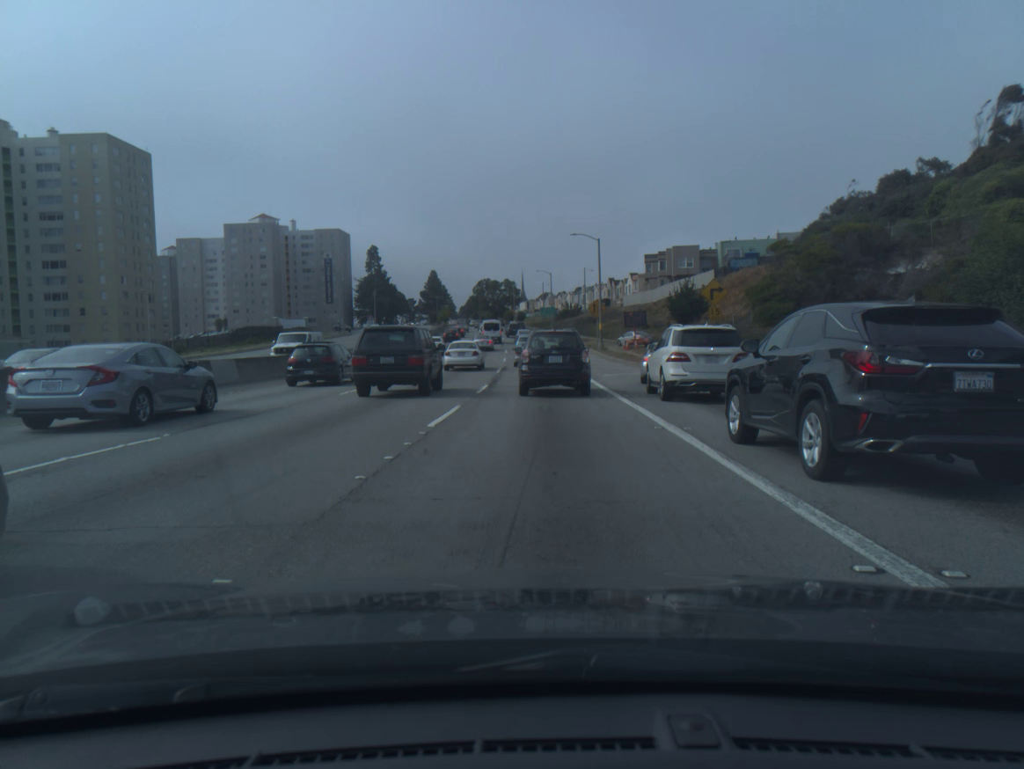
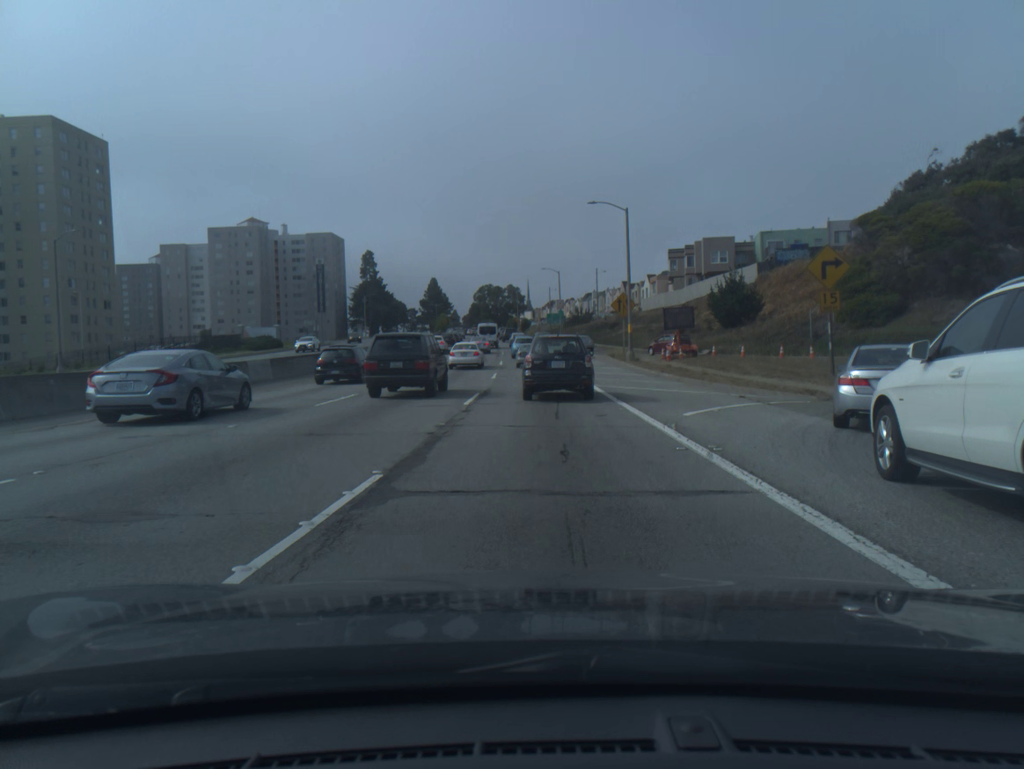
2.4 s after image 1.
(0.0, +17.3) m; 0°
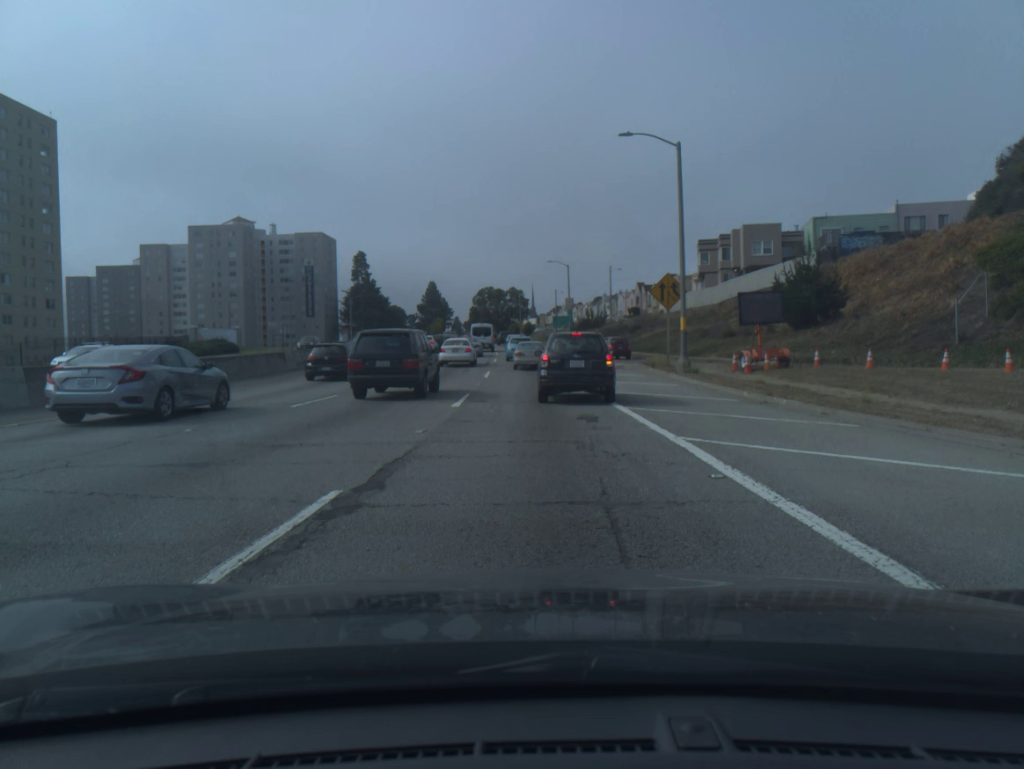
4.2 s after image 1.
(0.0, +16.0) m; 0°
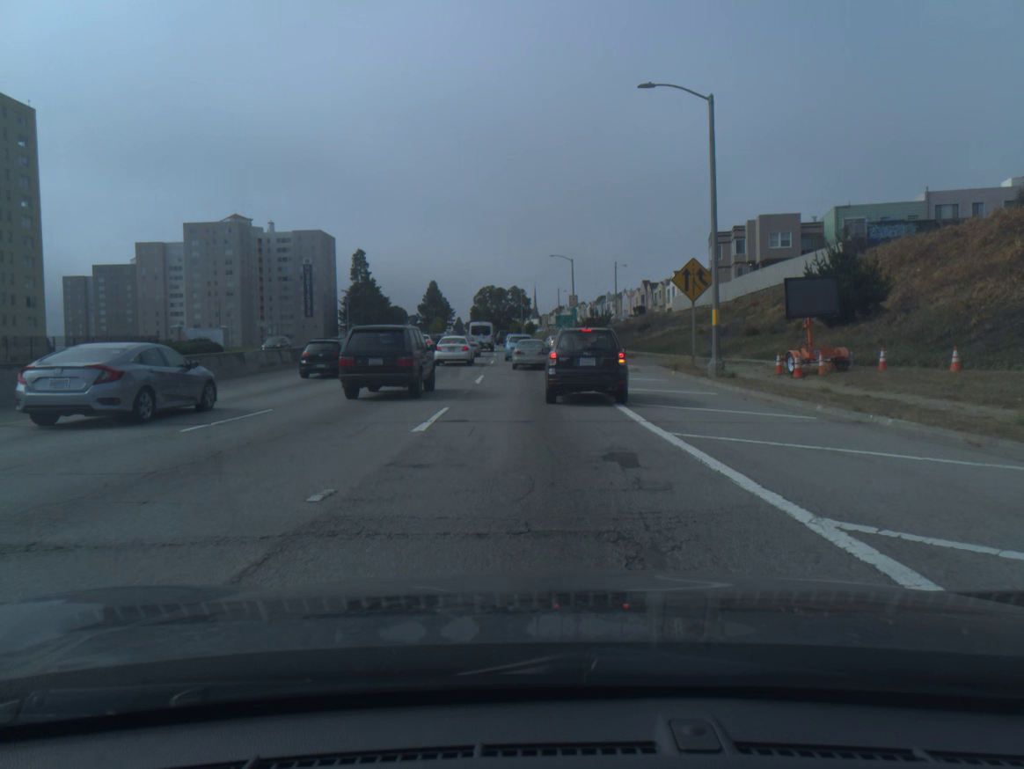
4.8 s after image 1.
(0.0, +5.6) m; 0°
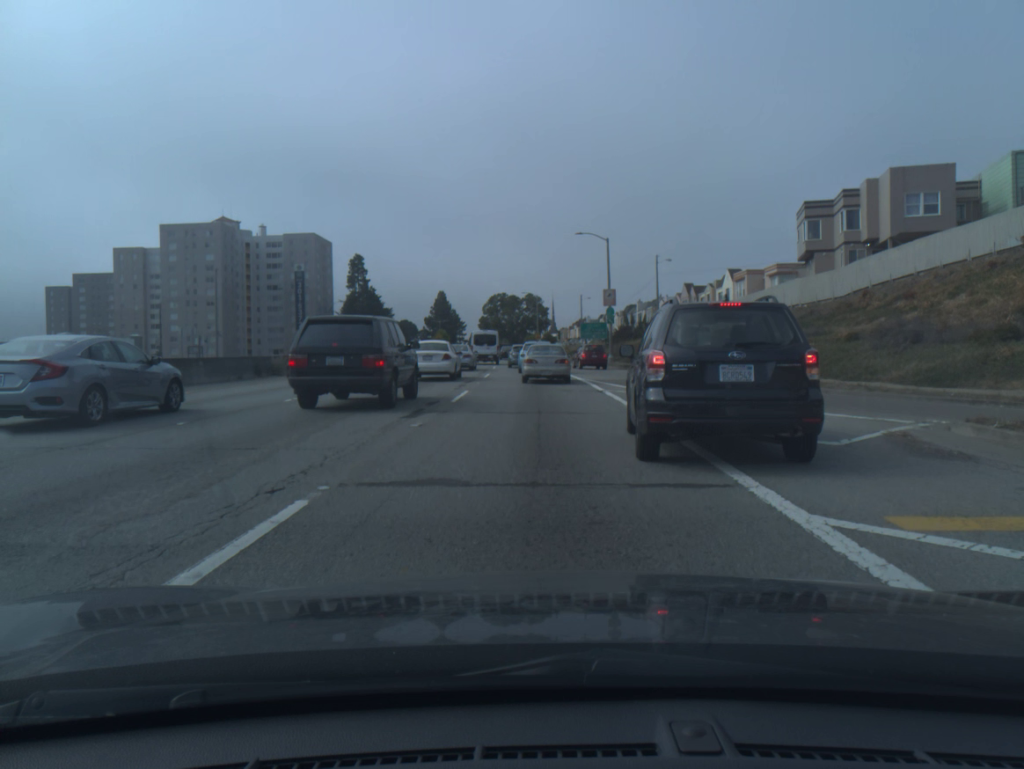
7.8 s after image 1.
(-0.2, +24.3) m; -1°
